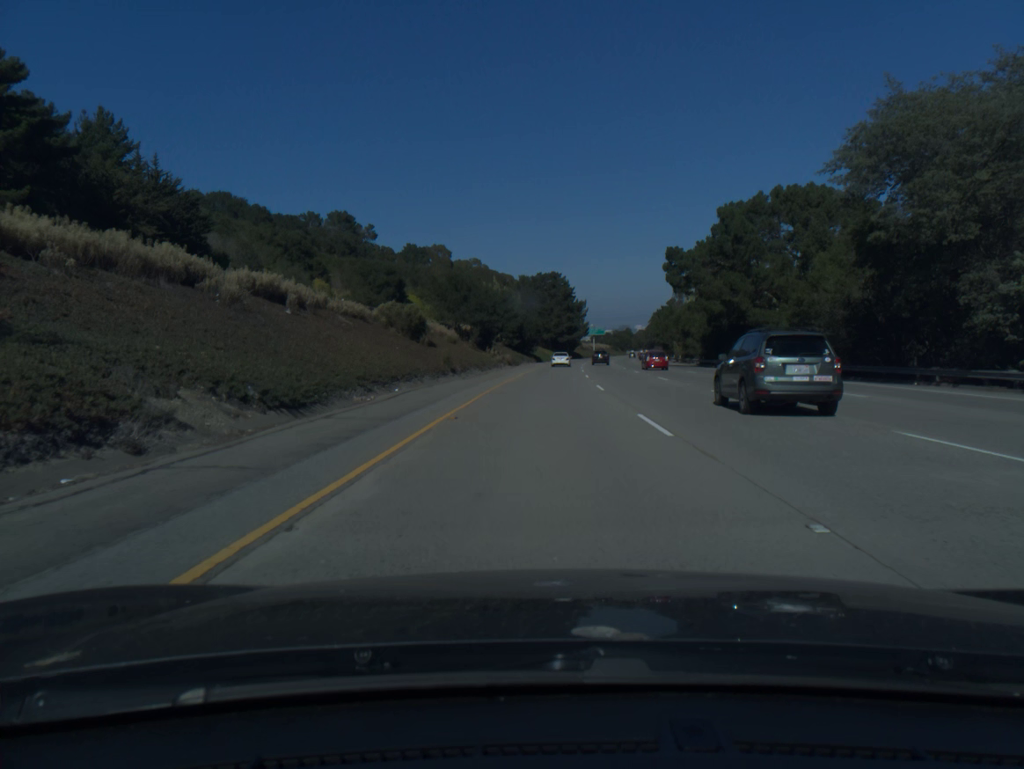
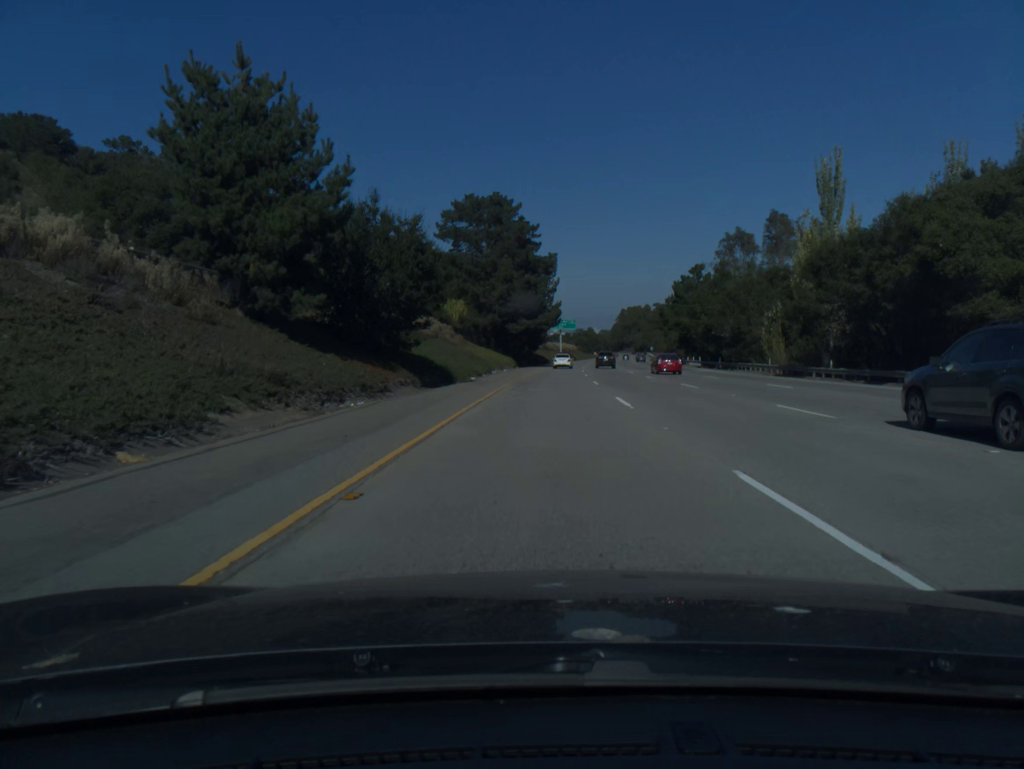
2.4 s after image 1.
(+2.3, +80.7) m; +3°
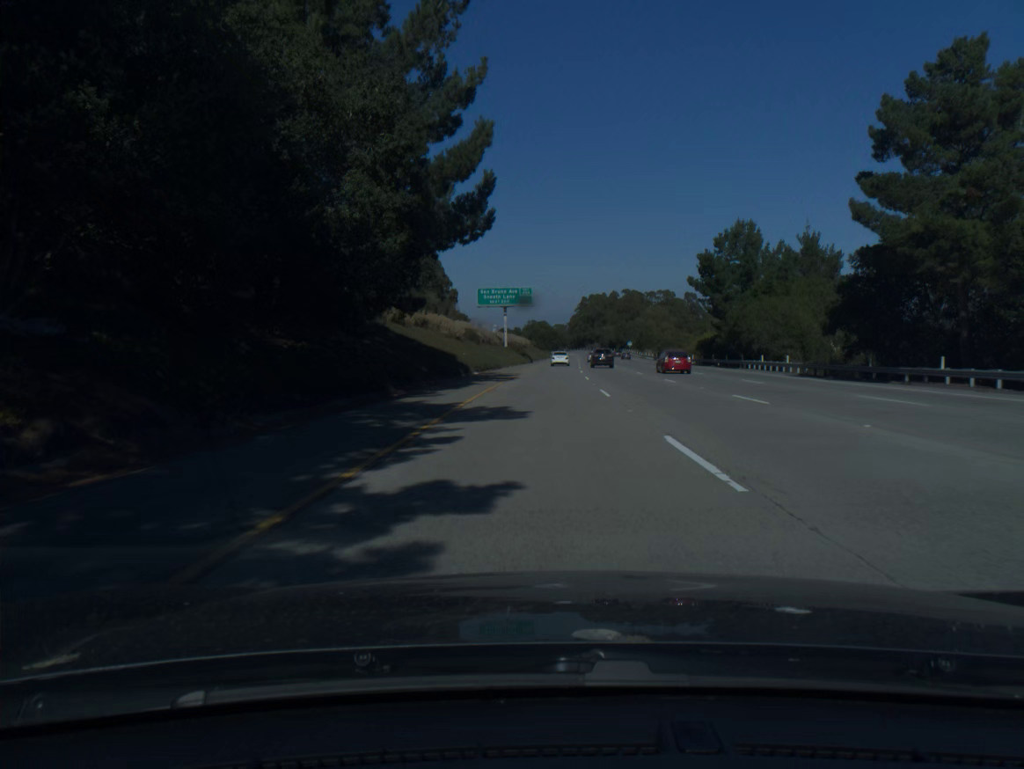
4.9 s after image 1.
(+2.6, +84.0) m; +4°
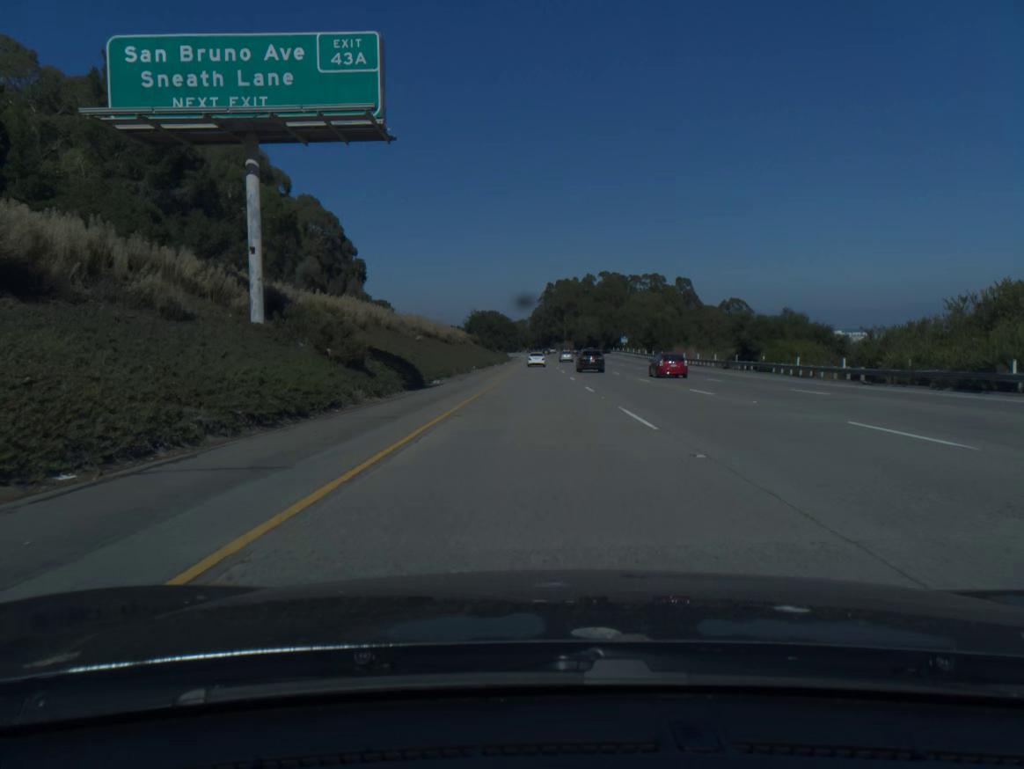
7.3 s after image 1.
(+2.1, +82.3) m; +3°
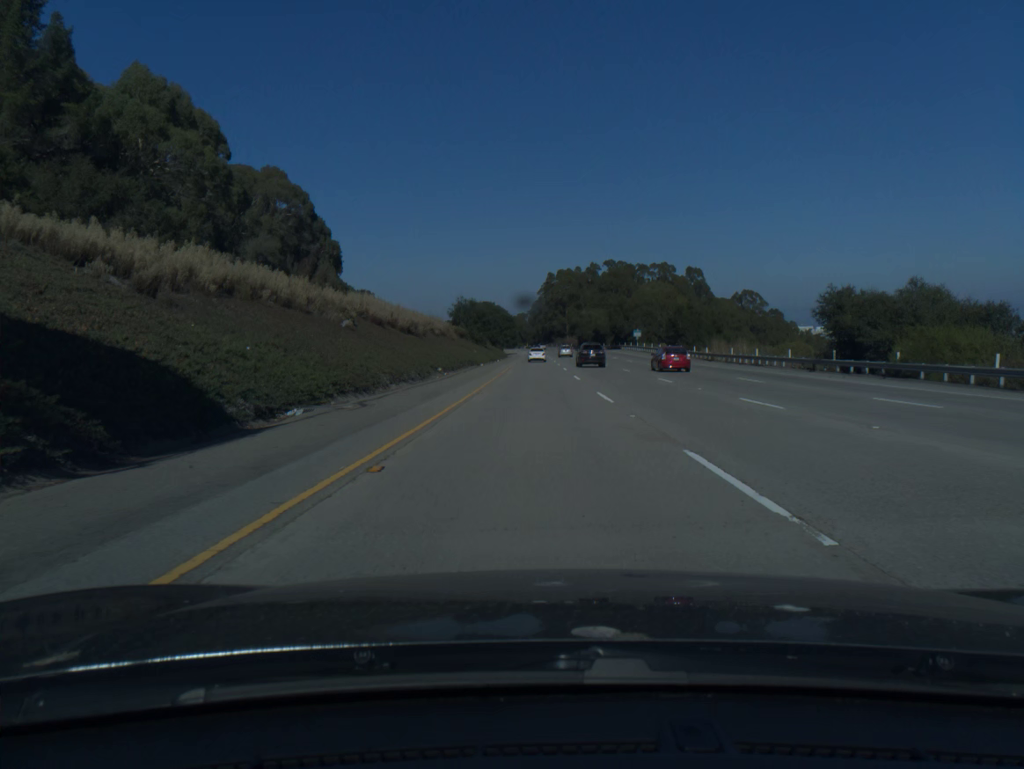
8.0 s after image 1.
(0.0, +21.9) m; 0°
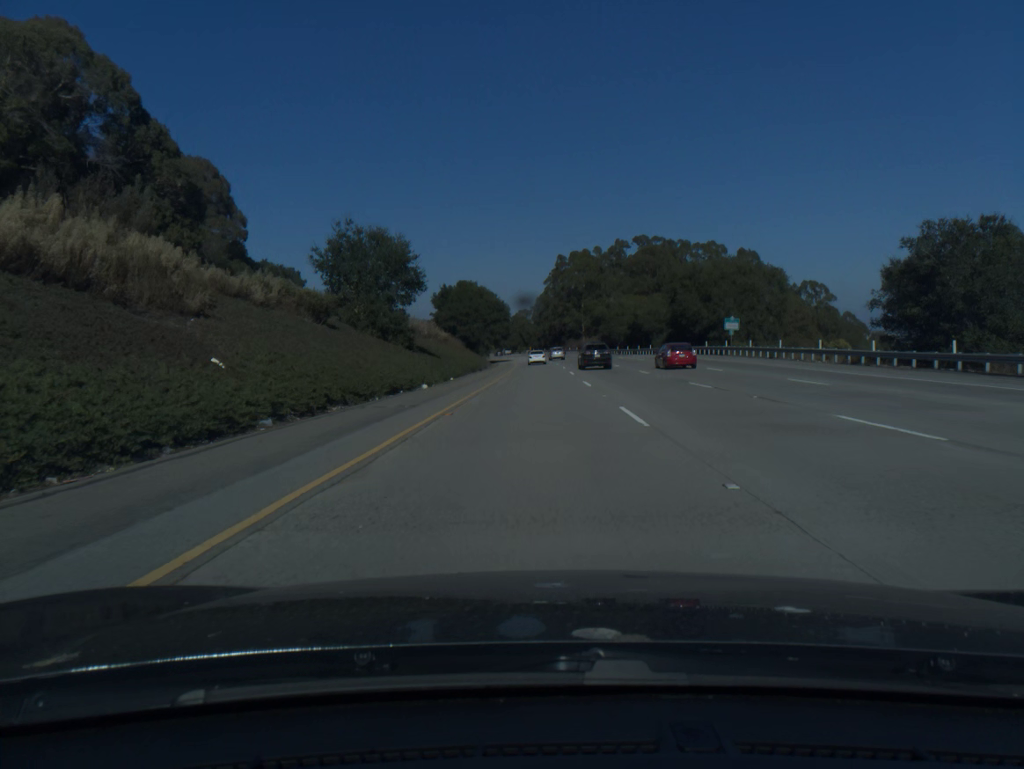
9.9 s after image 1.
(-0.2, +65.7) m; 0°
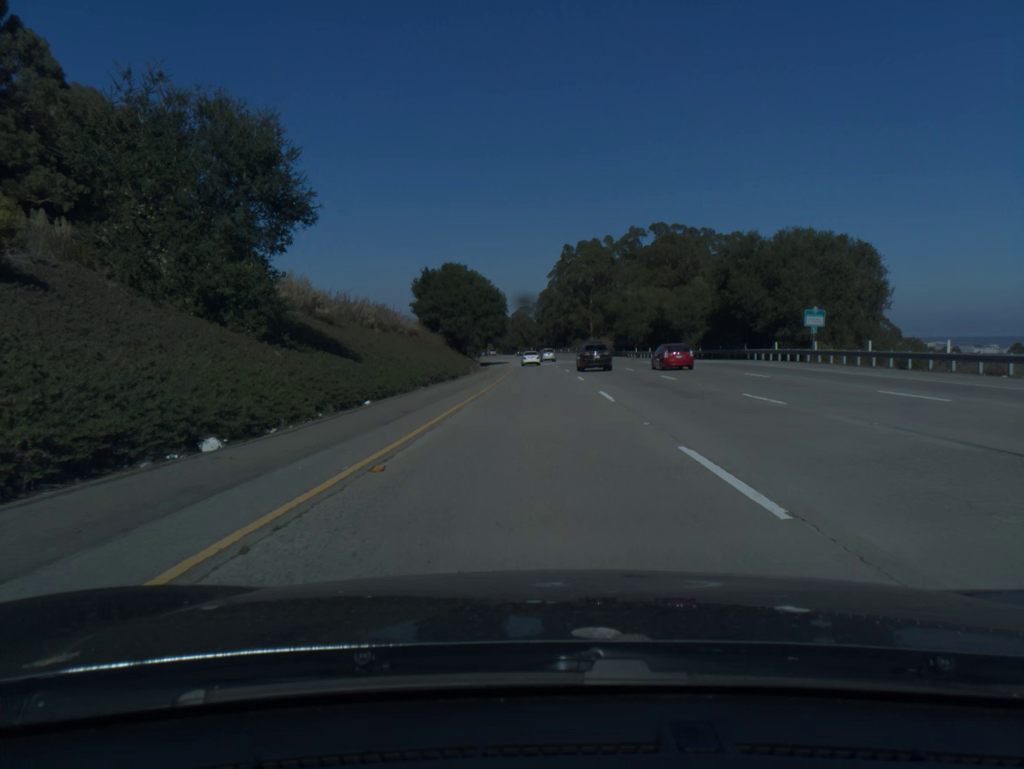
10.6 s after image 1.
(0.0, +21.9) m; 0°
